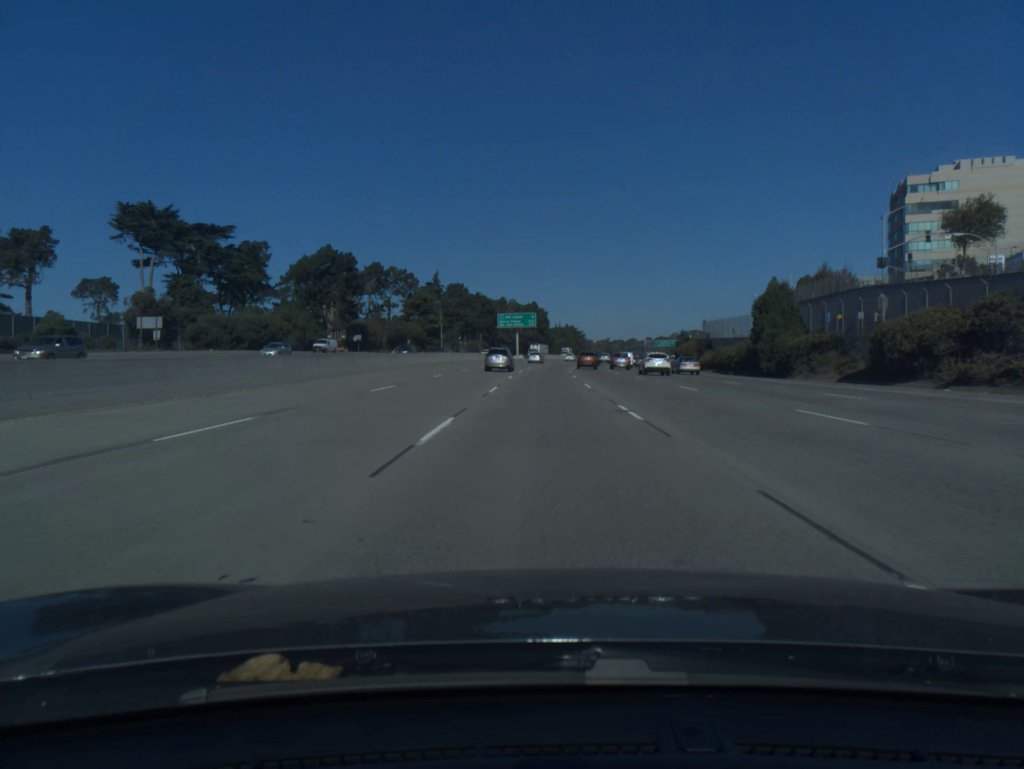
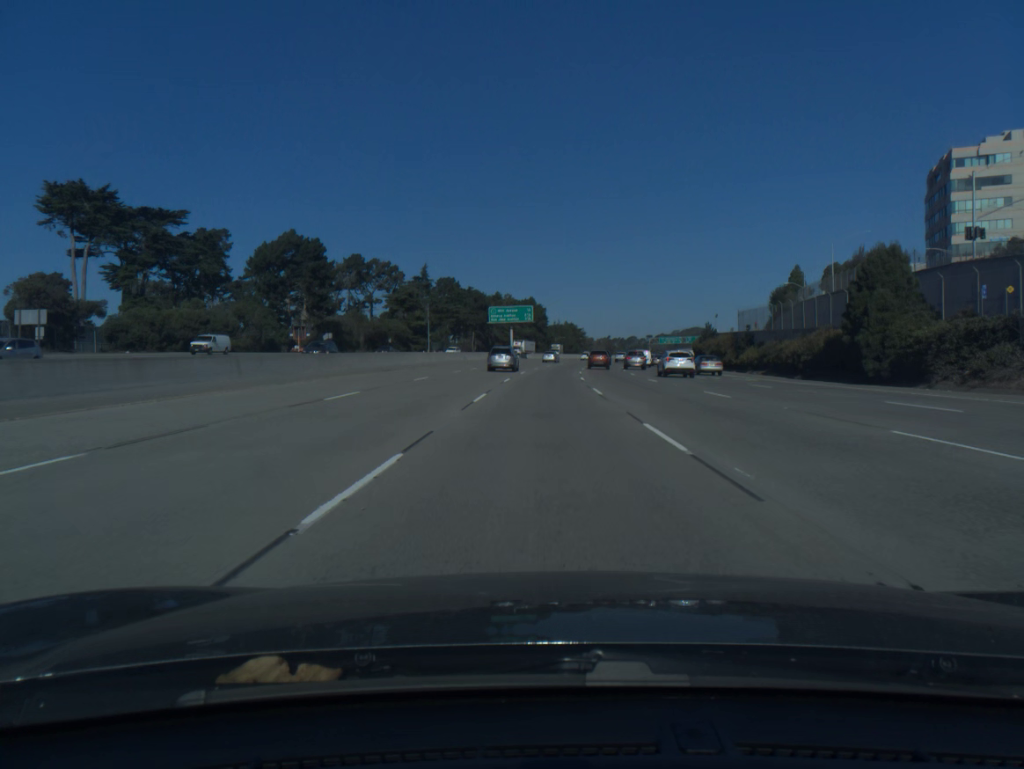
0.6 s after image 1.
(0.0, +19.3) m; 0°
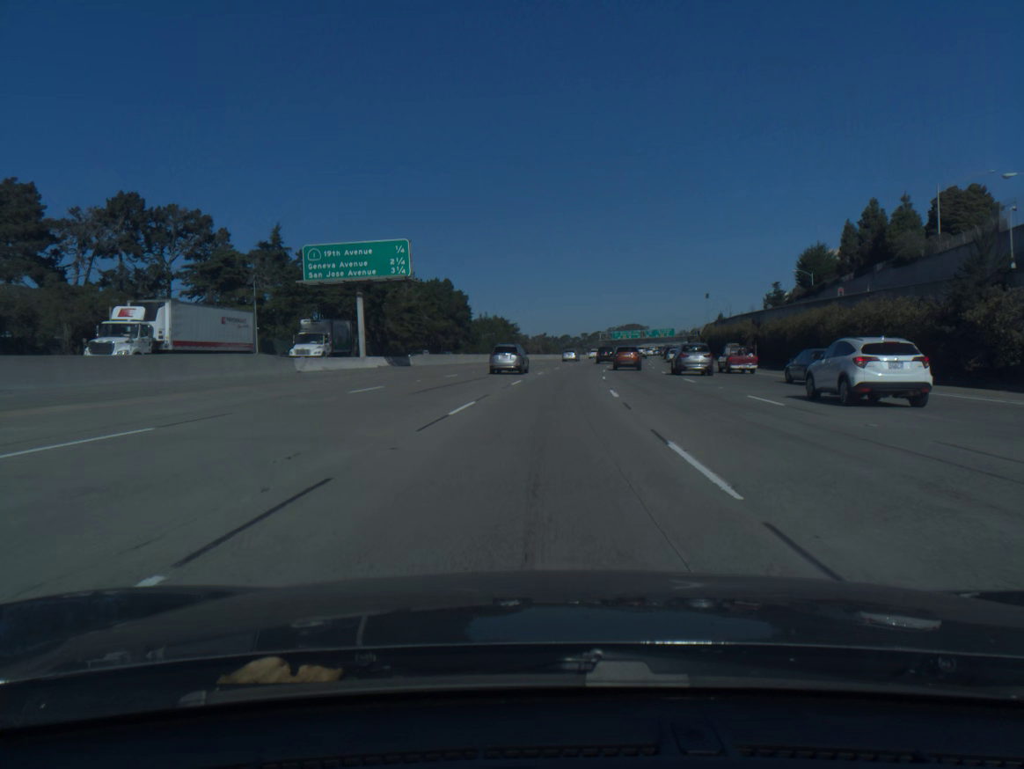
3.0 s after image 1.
(+2.4, +76.0) m; +5°
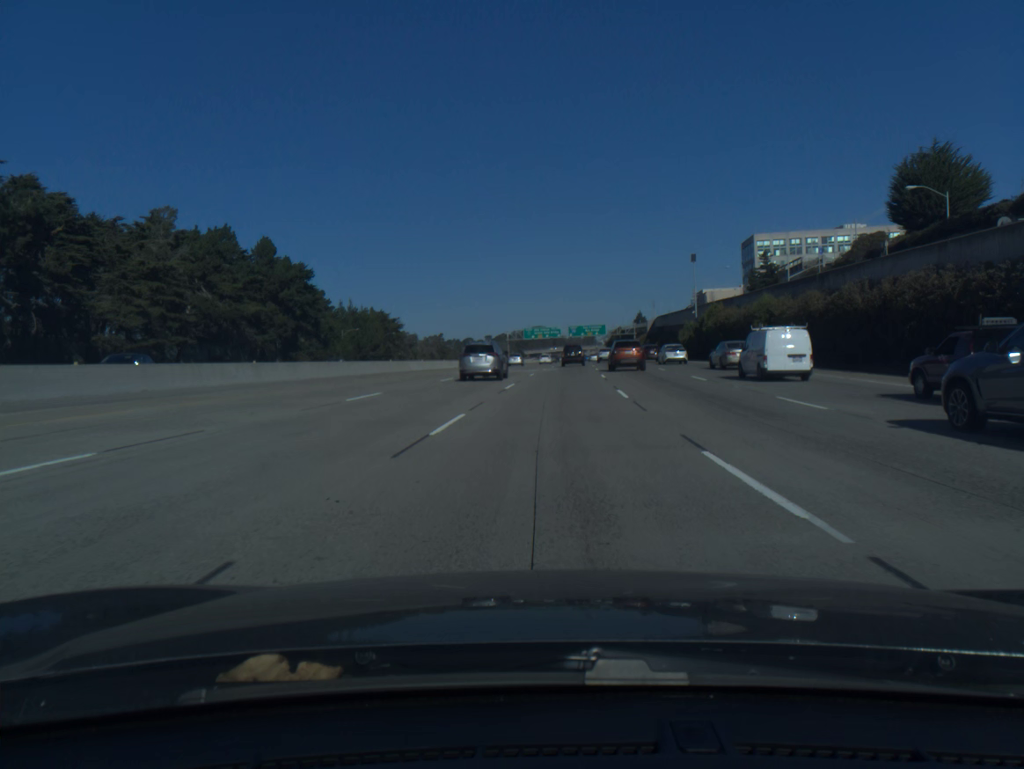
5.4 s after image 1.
(+4.6, +74.2) m; +7°
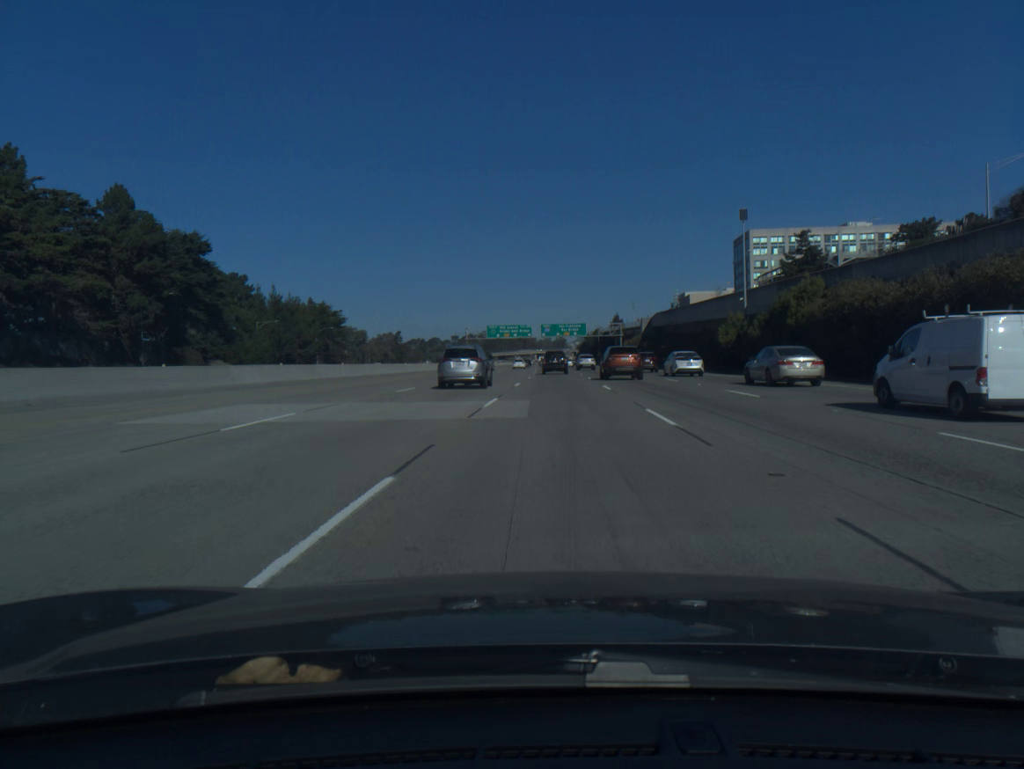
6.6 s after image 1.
(+0.7, +36.3) m; +2°
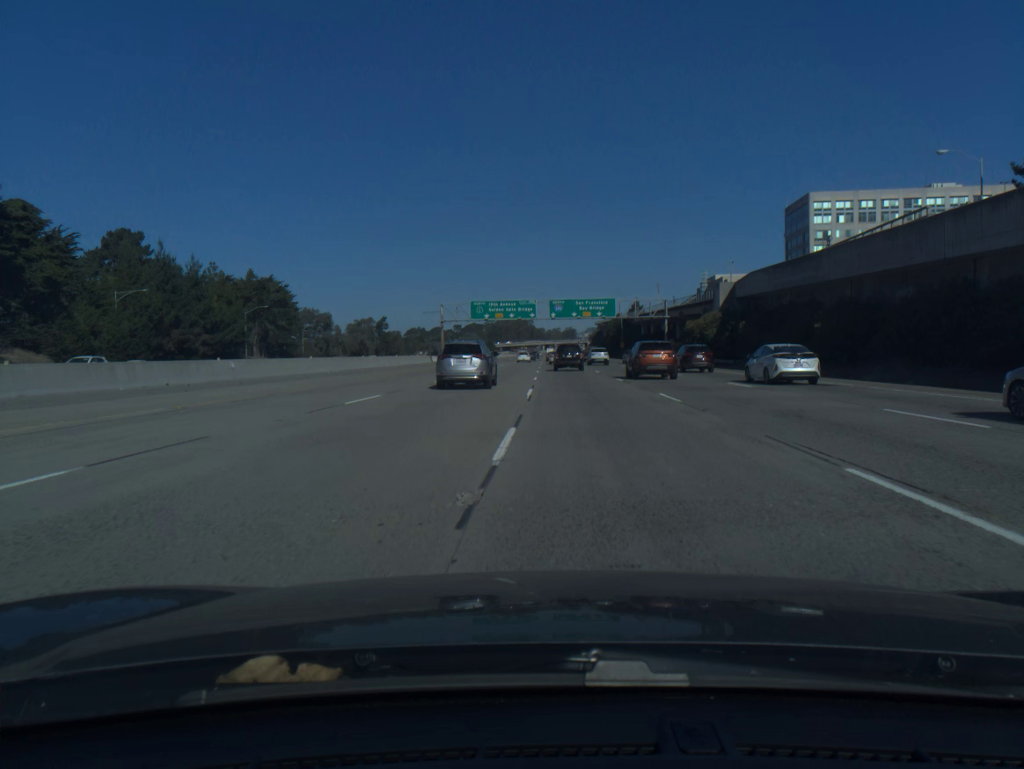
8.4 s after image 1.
(+0.1, +52.7) m; 0°
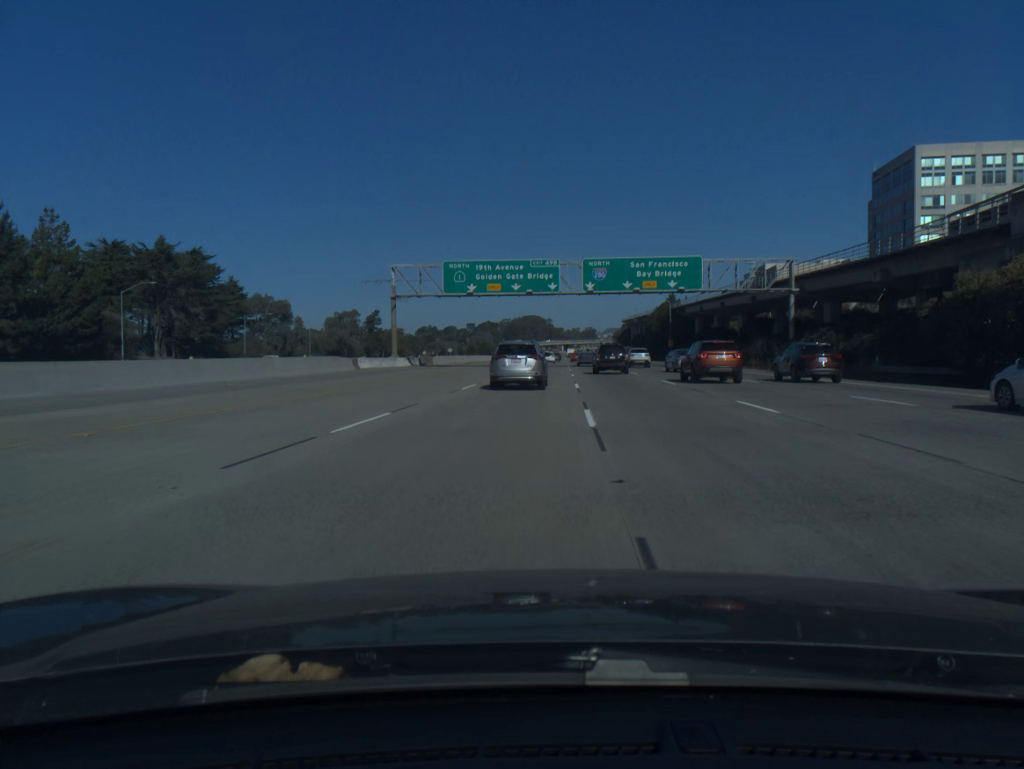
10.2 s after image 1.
(-0.7, +50.8) m; -1°
